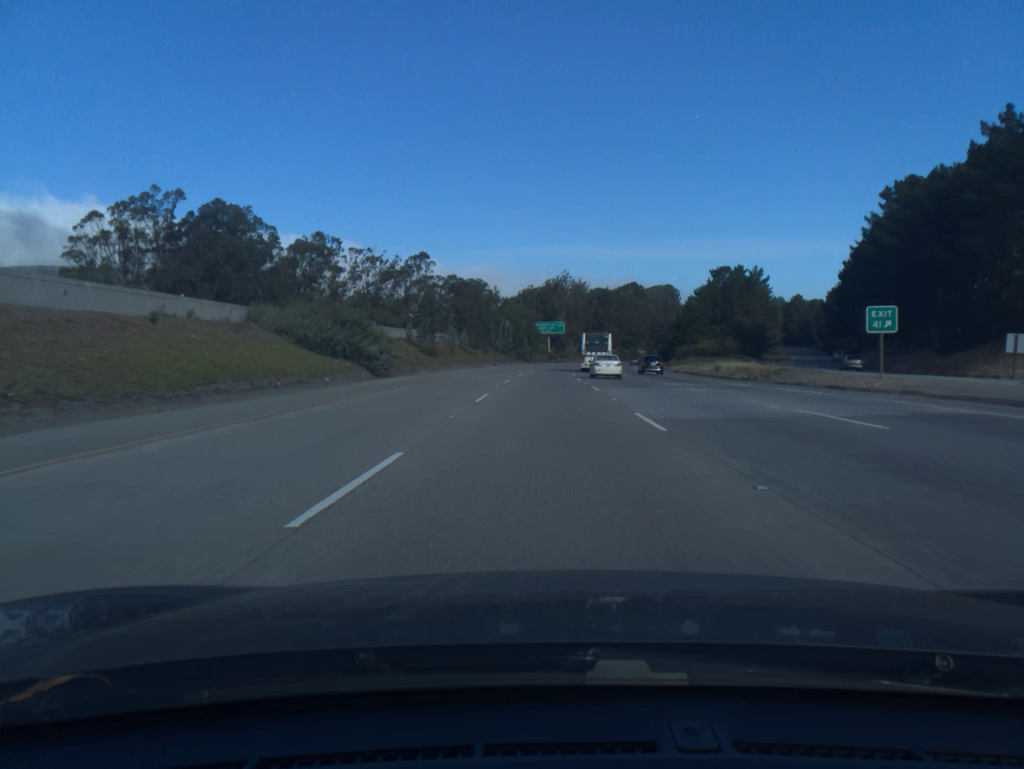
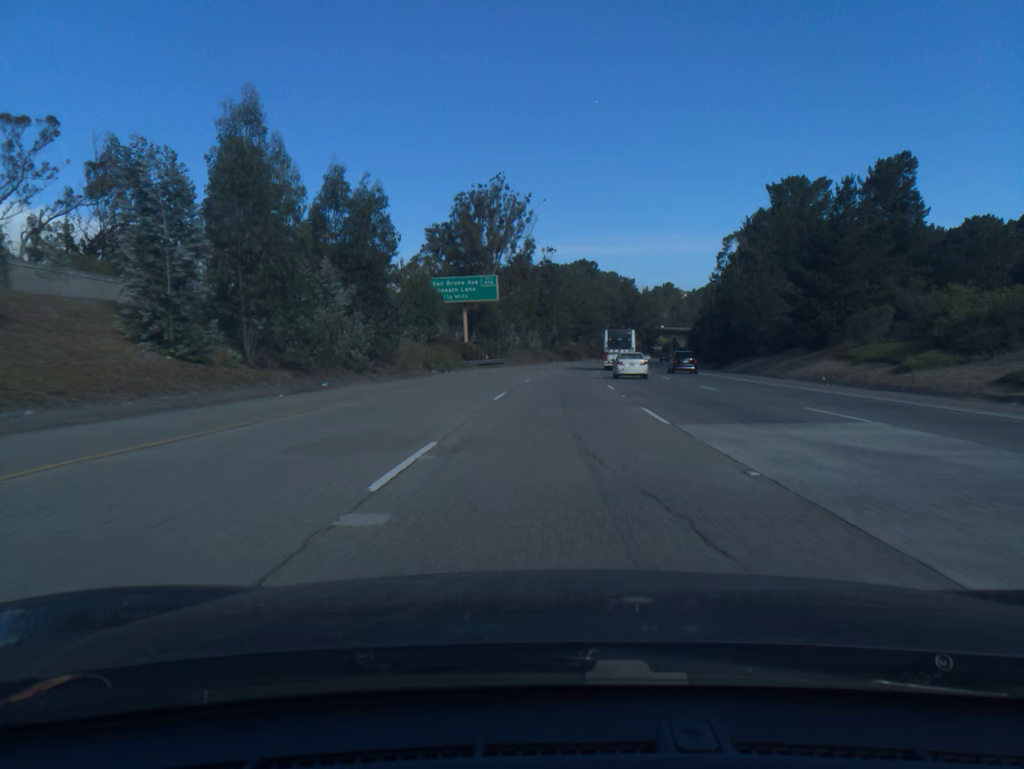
(+2.7, +100.9) m; +5°
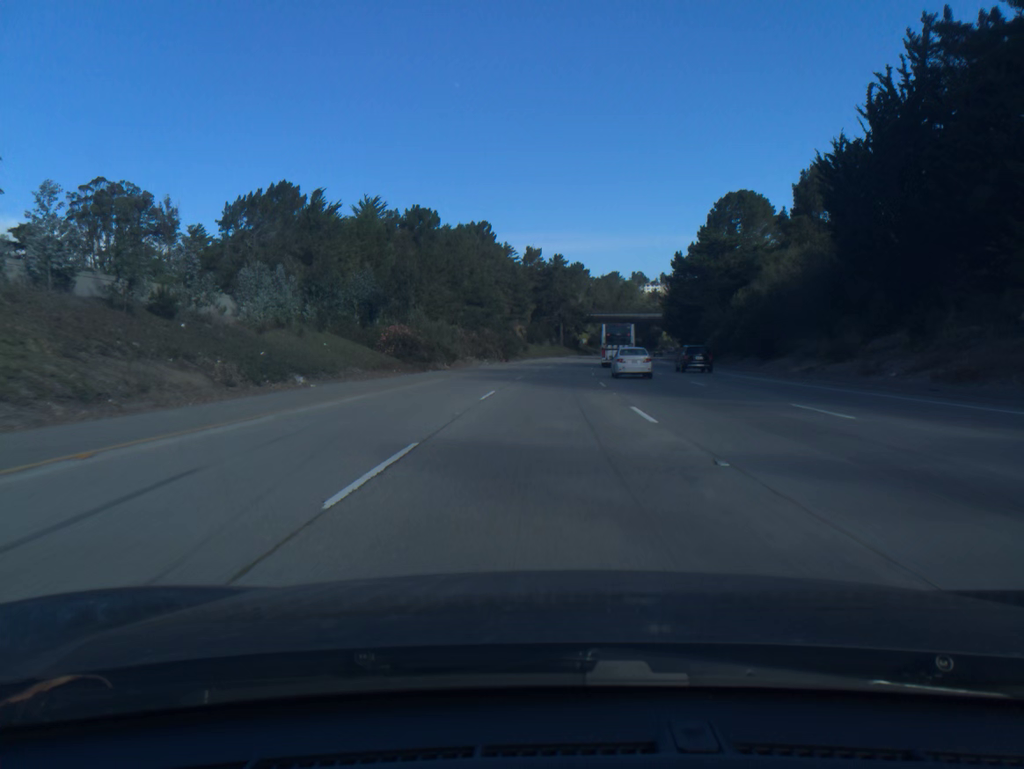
(+7.0, +102.5) m; +8°
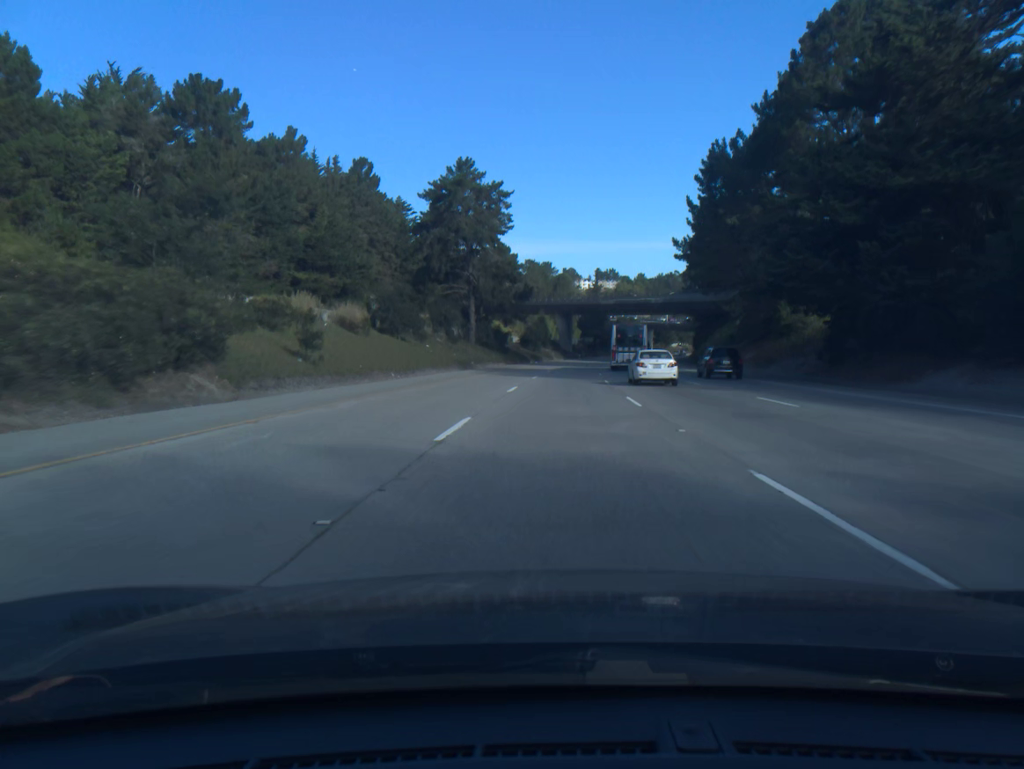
(+3.8, +82.5) m; +5°
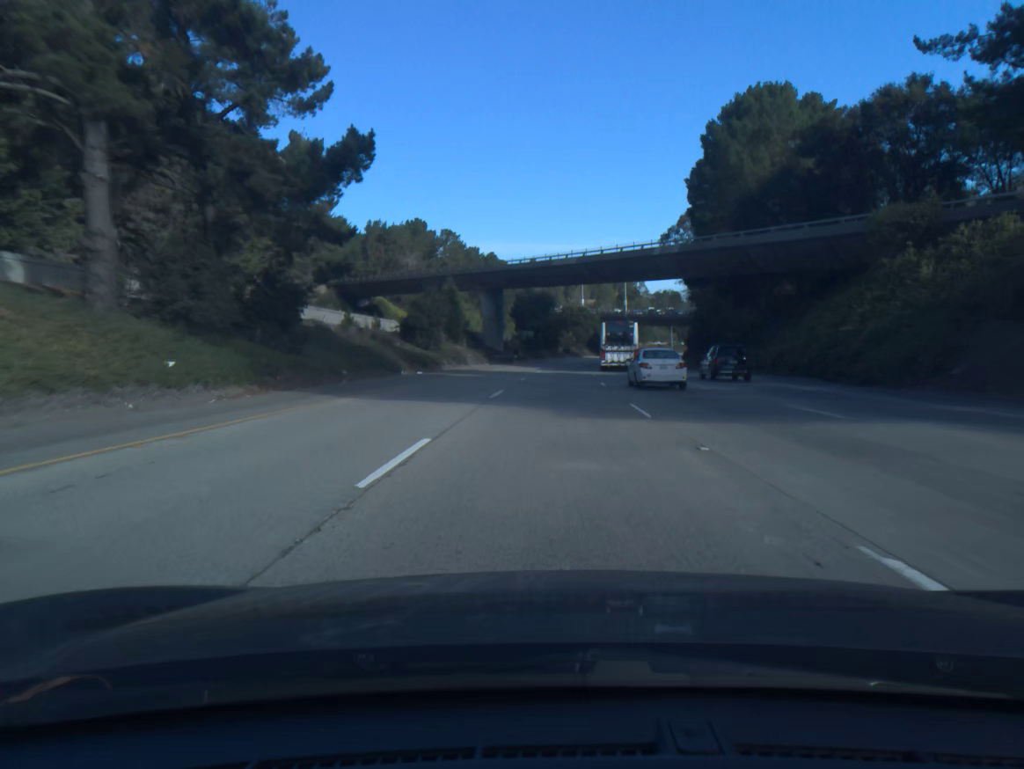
(+2.7, +61.9) m; +5°
